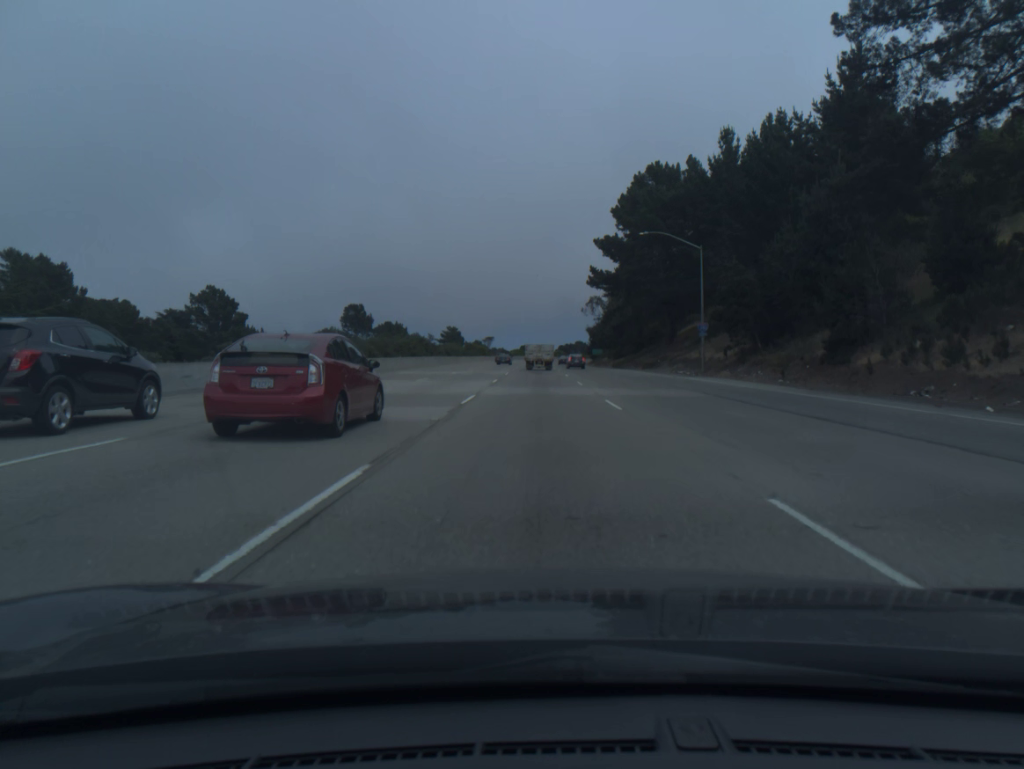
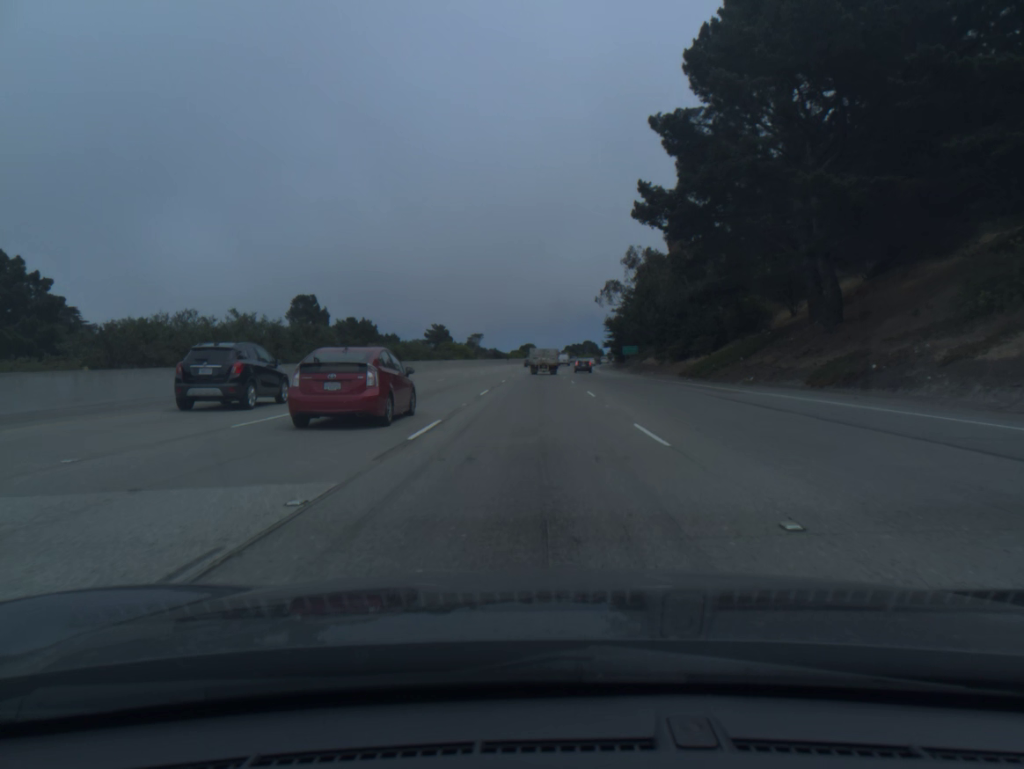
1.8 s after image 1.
(0.0, +50.8) m; 0°
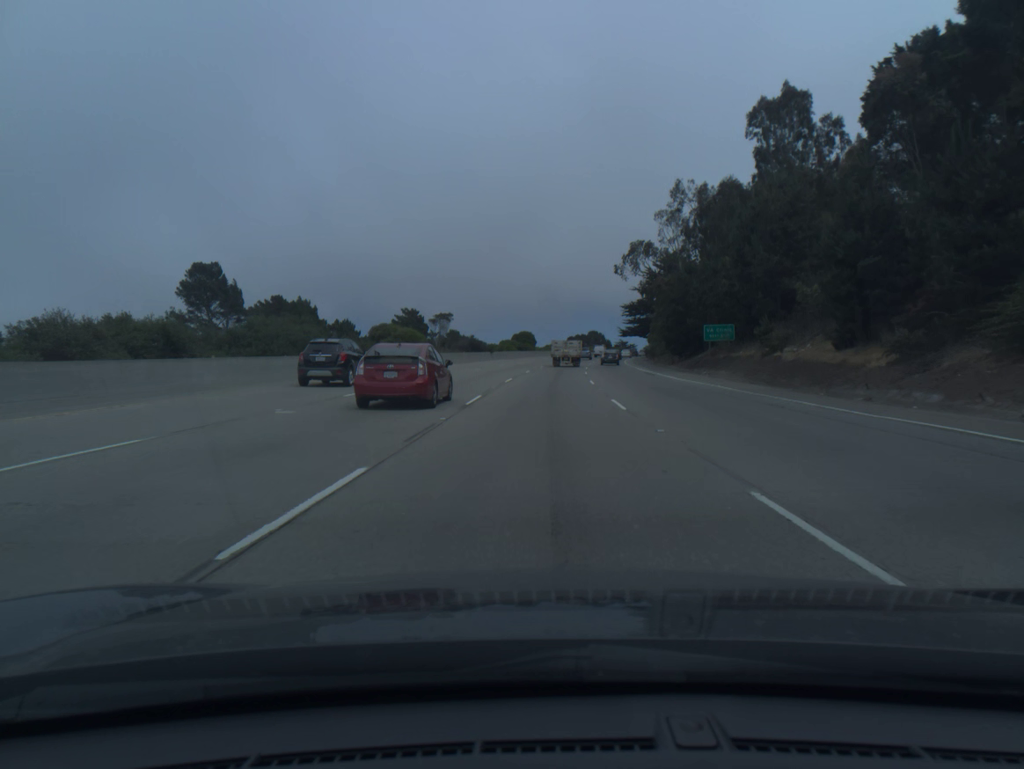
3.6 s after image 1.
(-0.2, +51.1) m; 0°
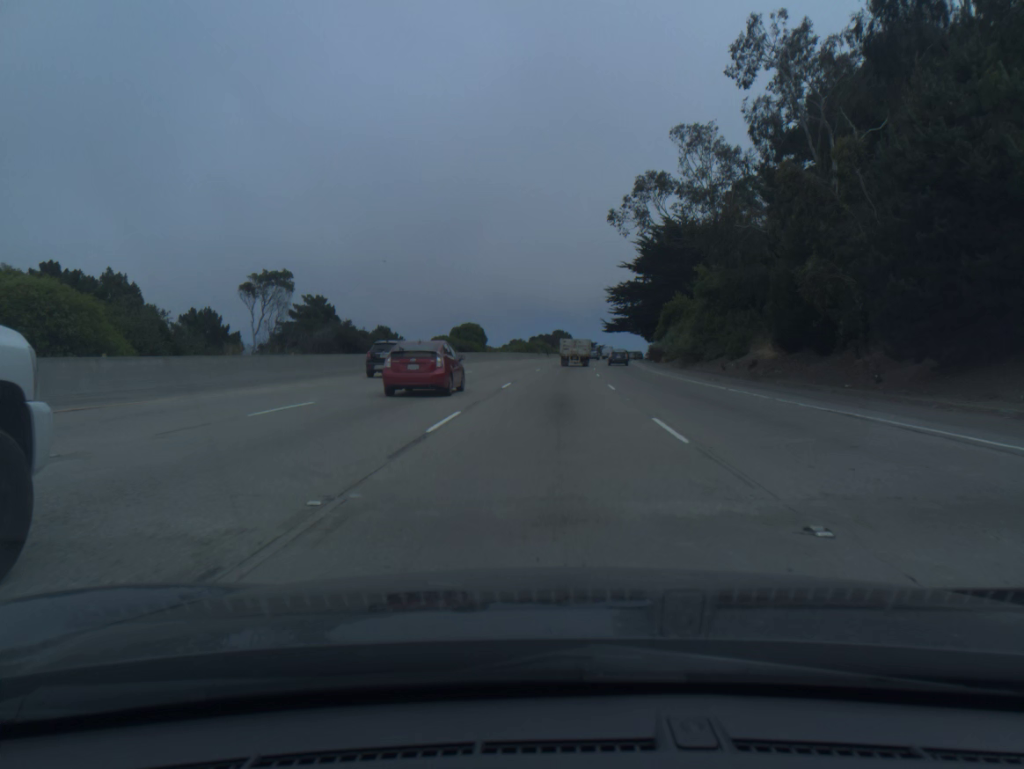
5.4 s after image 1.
(+1.0, +51.4) m; +3°
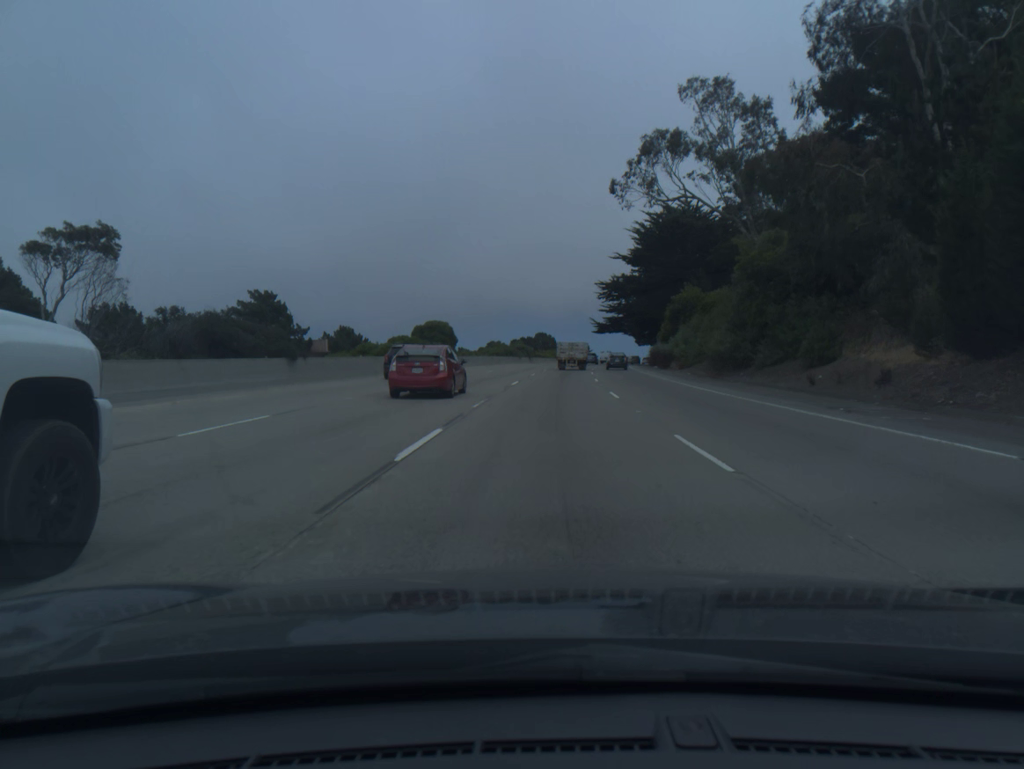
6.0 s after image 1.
(+0.2, +17.1) m; +1°
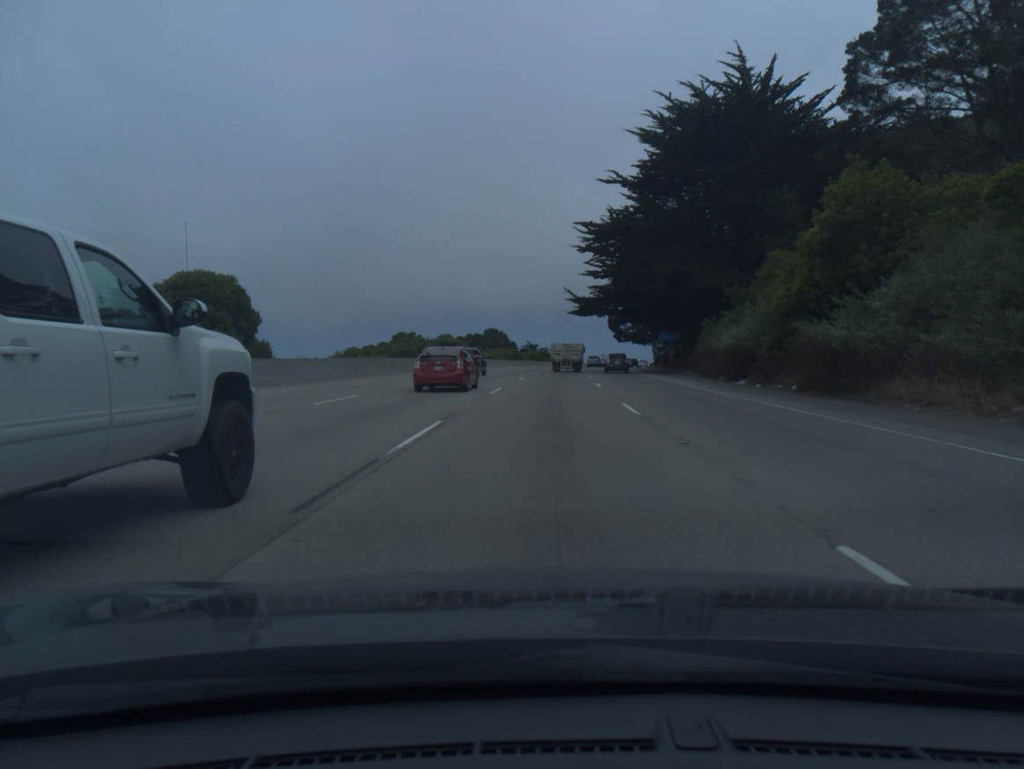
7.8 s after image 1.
(+1.5, +50.9) m; +3°
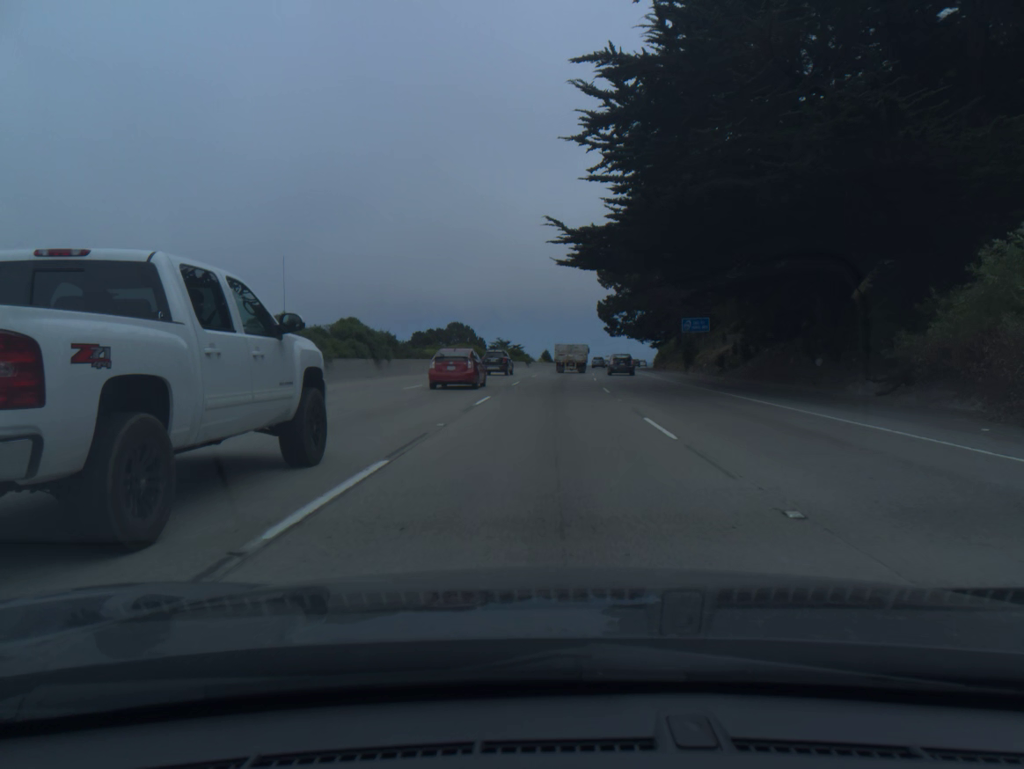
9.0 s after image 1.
(+0.6, +33.7) m; +2°
